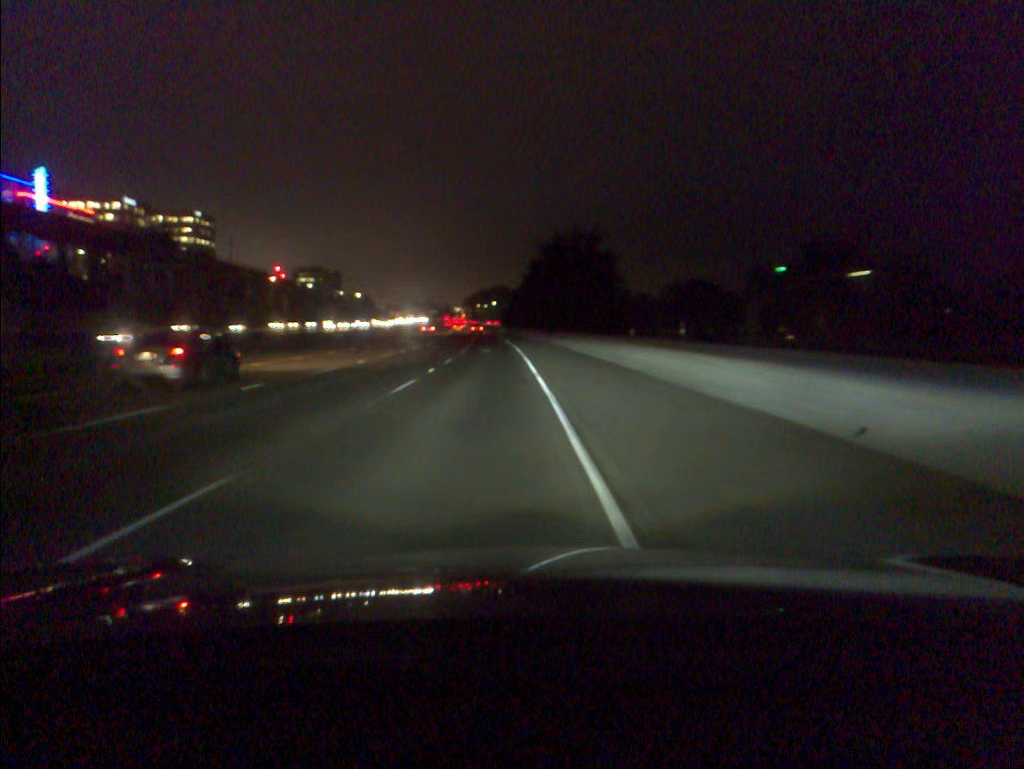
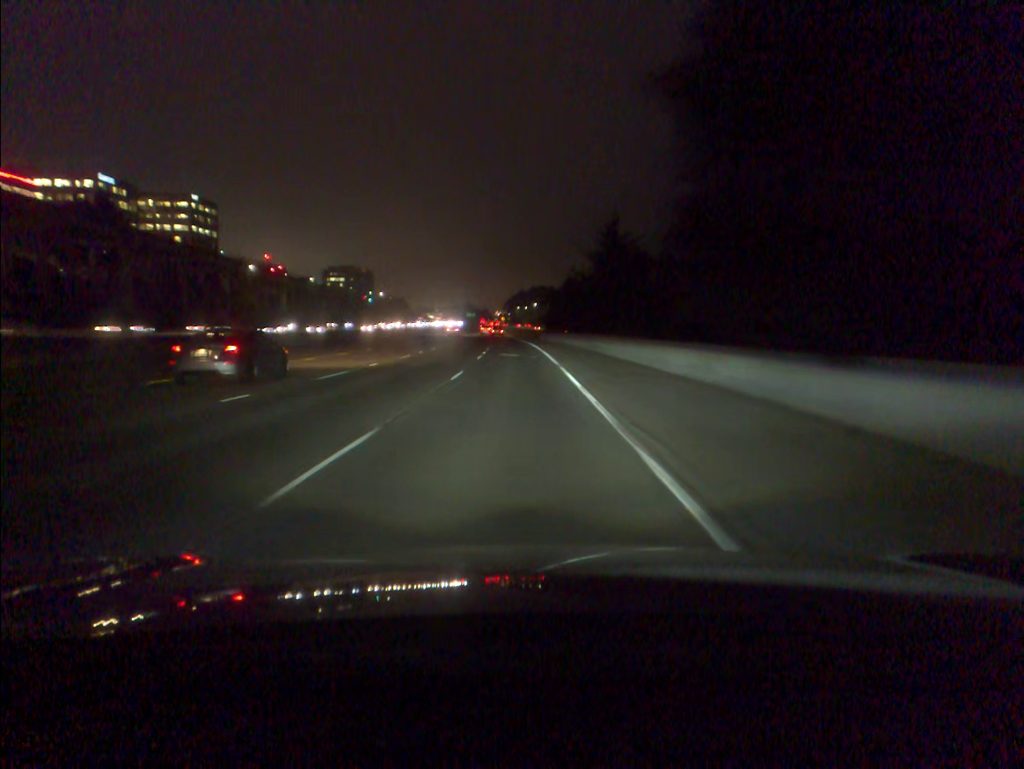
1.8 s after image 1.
(-1.5, +54.8) m; -3°
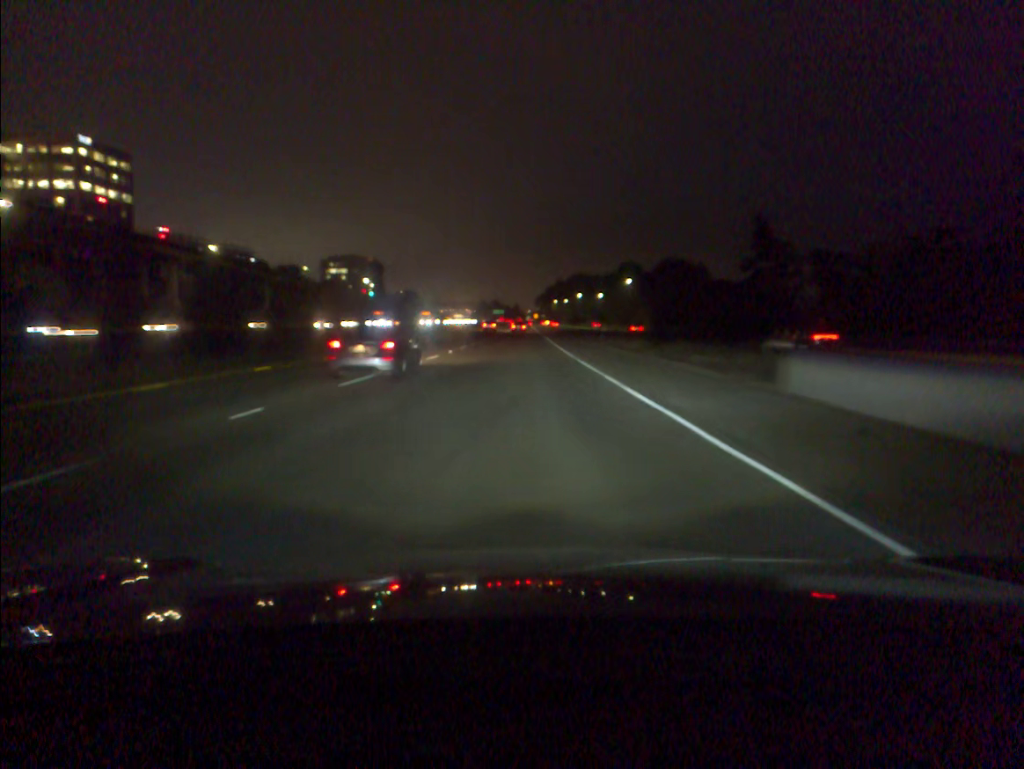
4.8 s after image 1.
(-2.2, +90.4) m; -2°
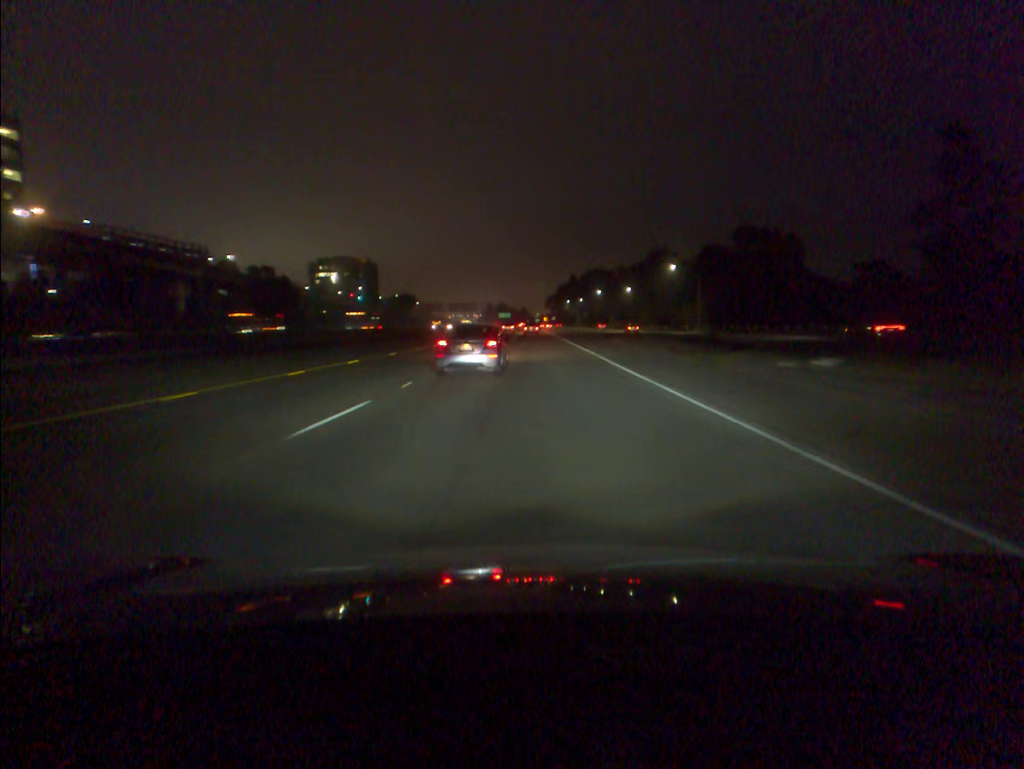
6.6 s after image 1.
(-0.3, +53.4) m; -1°
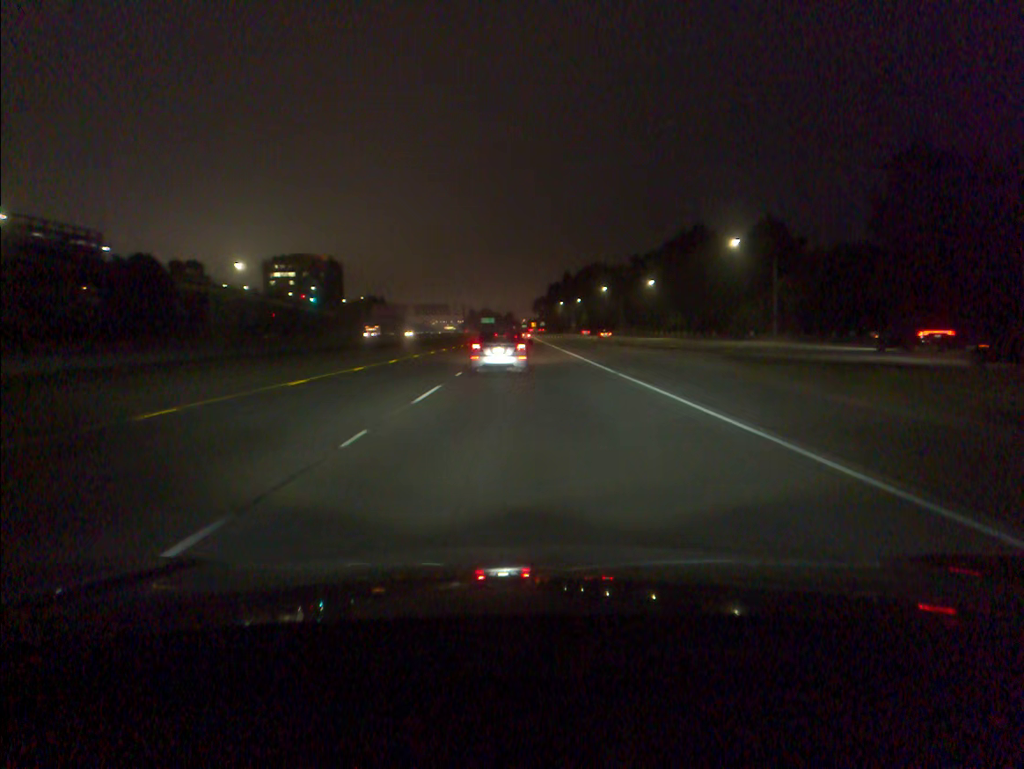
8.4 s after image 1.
(+0.5, +52.2) m; +1°
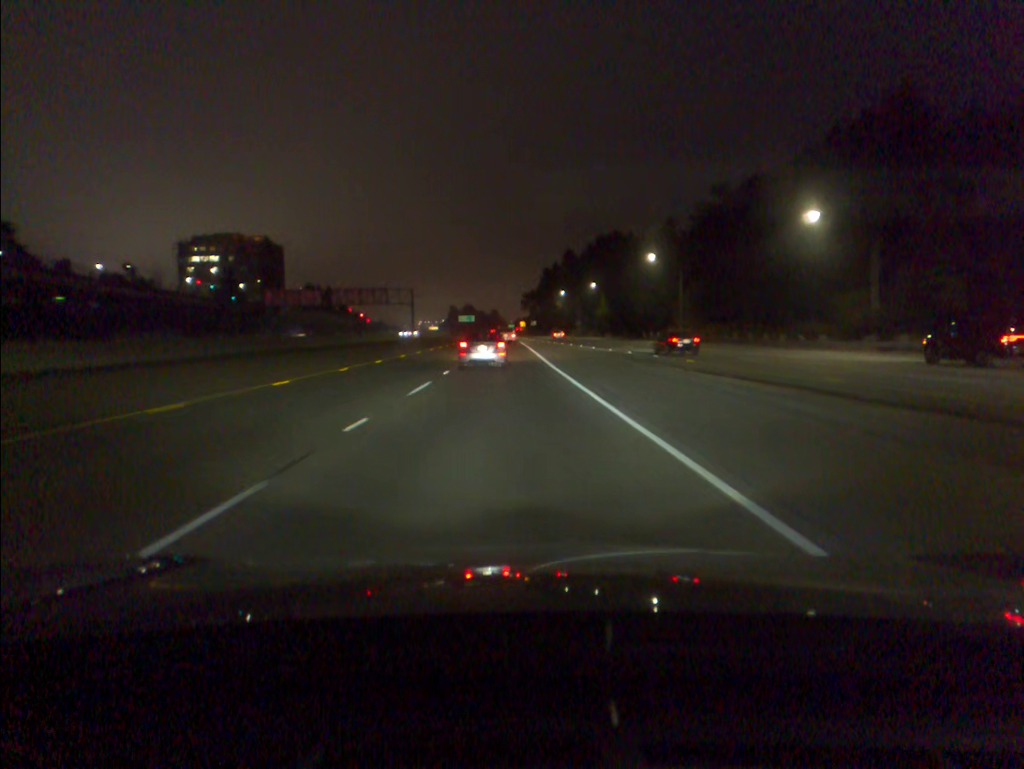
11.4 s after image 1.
(+0.9, +86.5) m; +1°
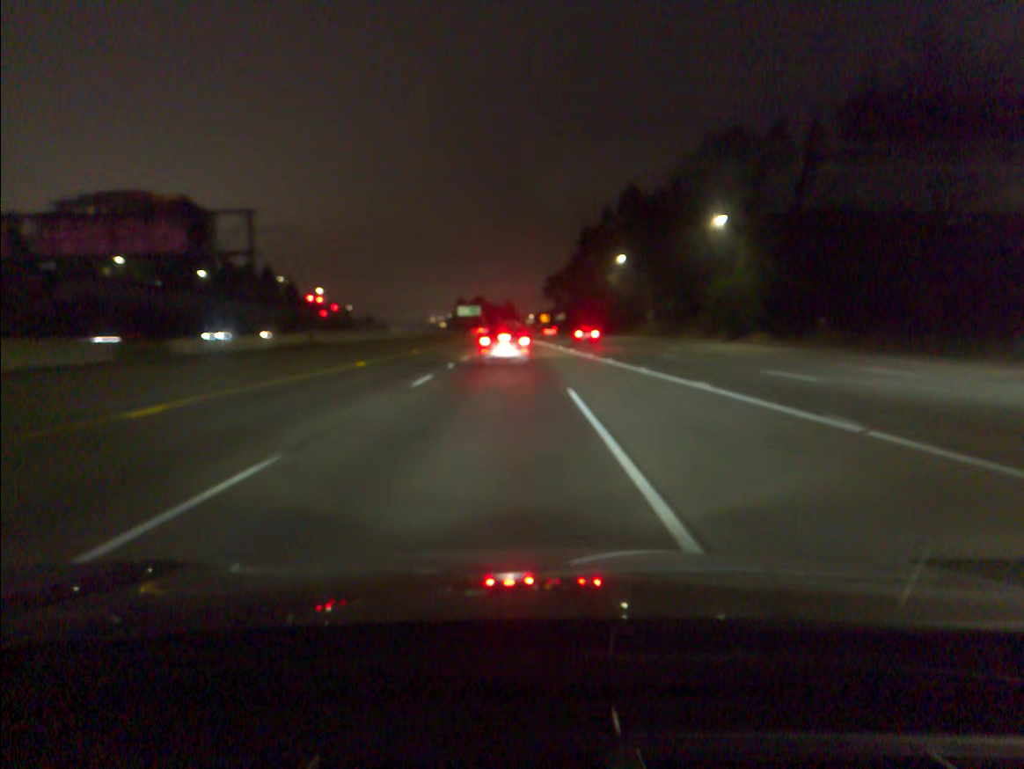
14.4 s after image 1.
(-0.8, +87.4) m; -1°
